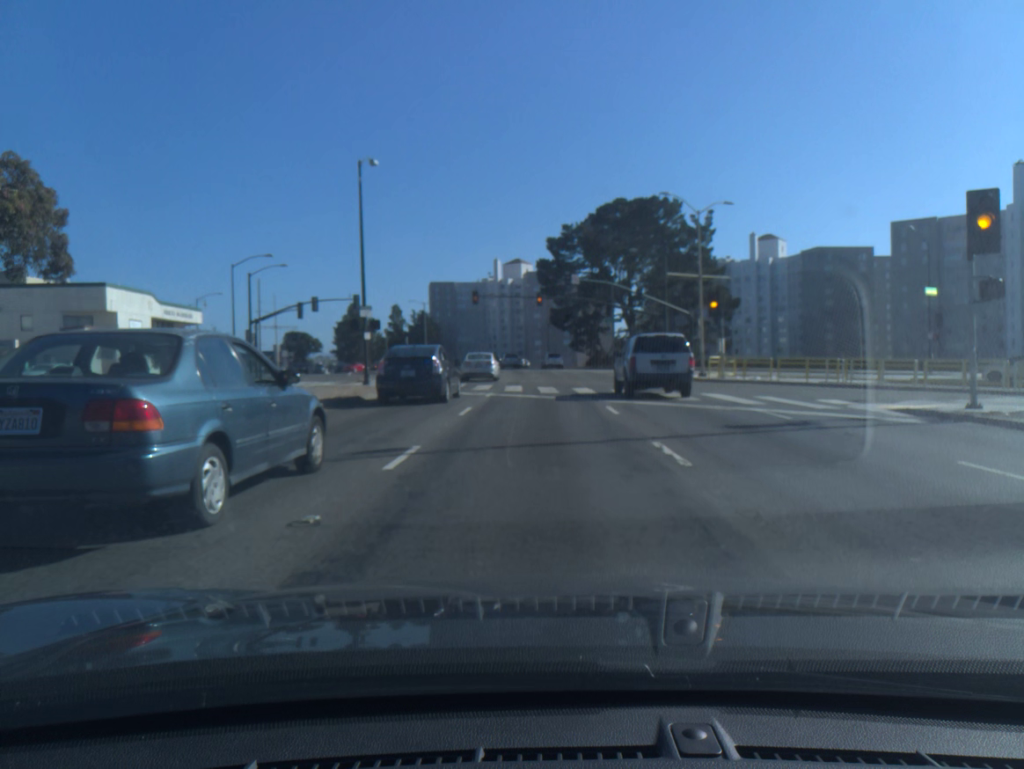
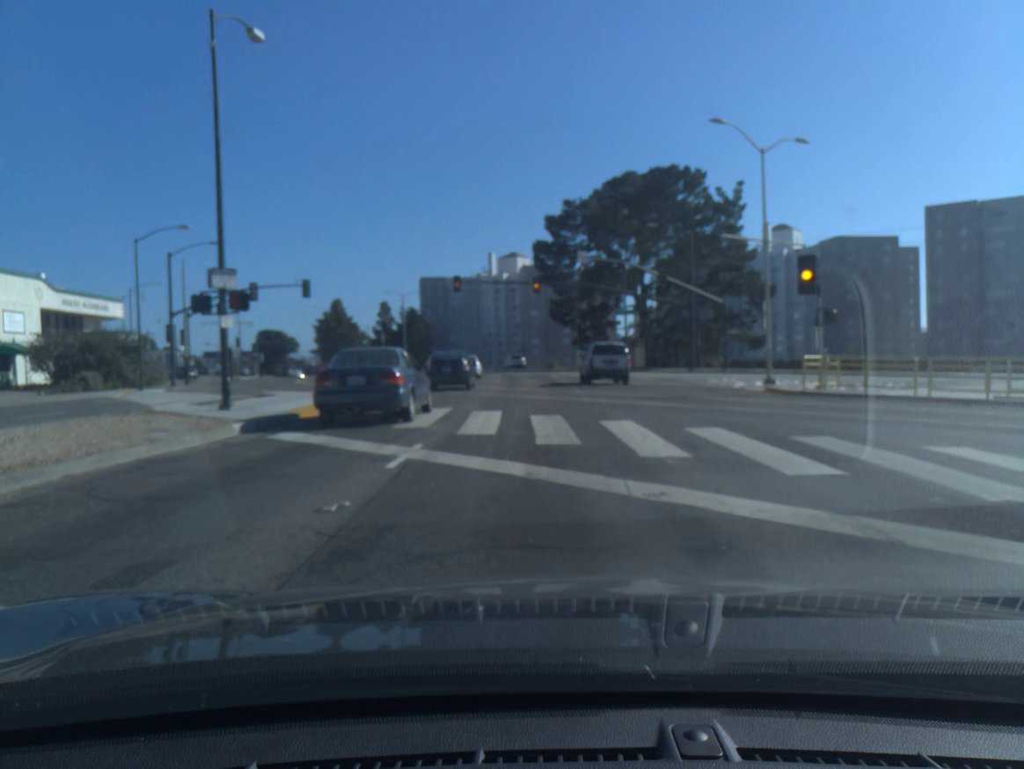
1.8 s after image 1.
(0.0, +14.9) m; 0°
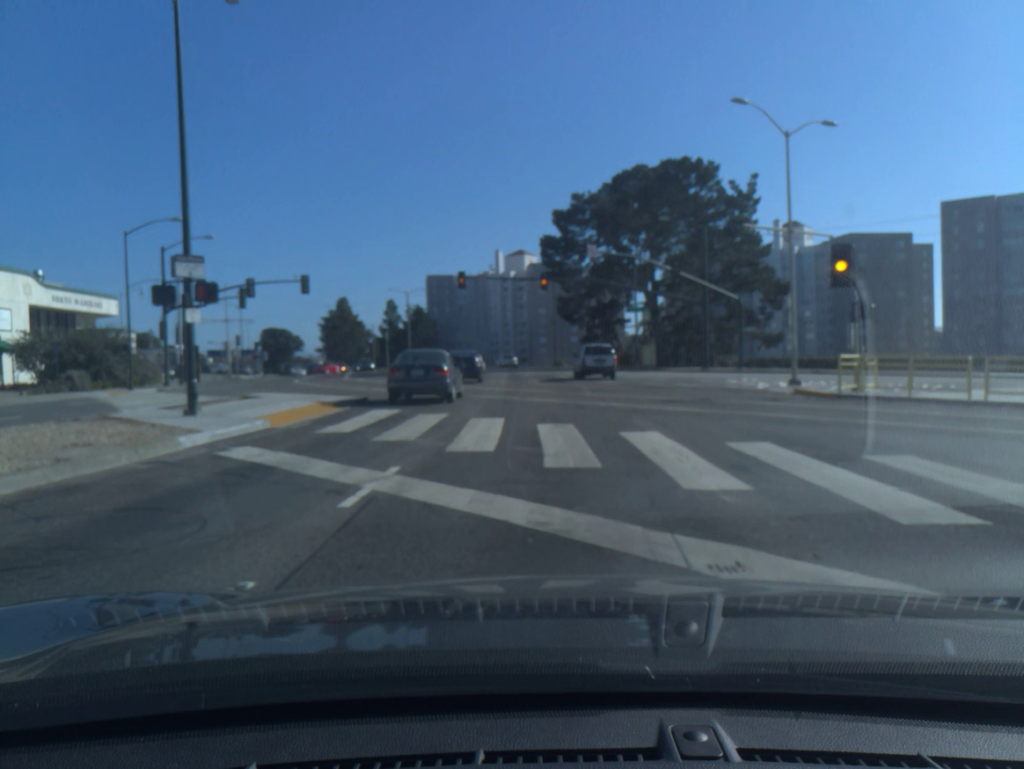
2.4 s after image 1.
(0.0, +2.4) m; -1°
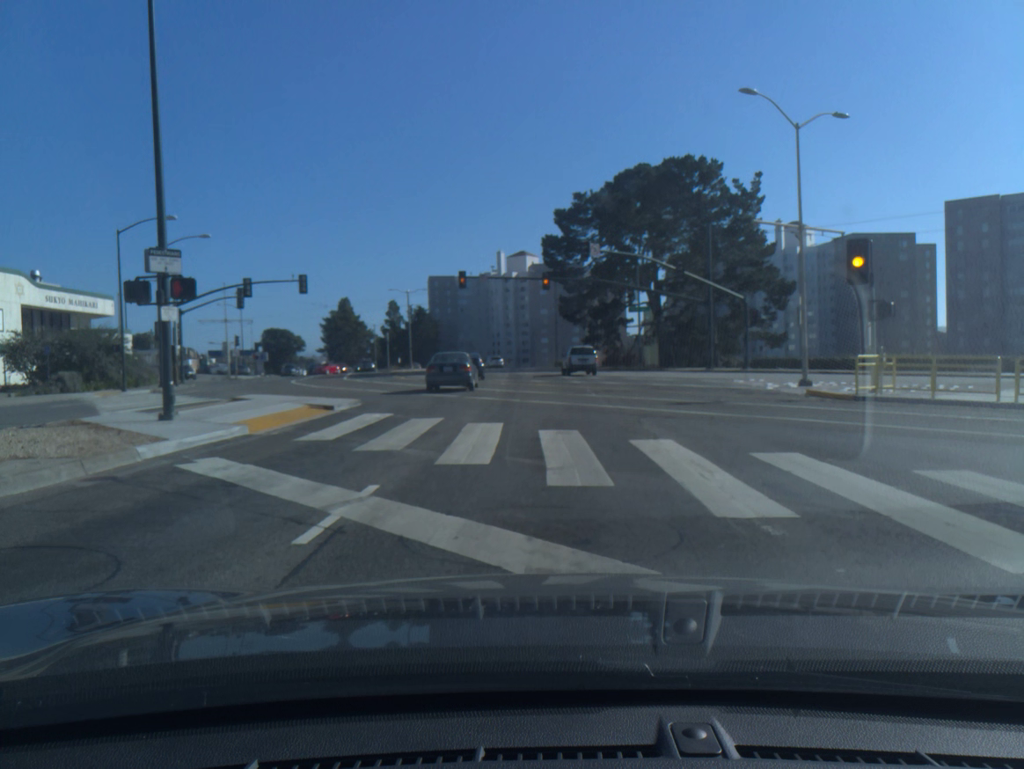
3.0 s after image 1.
(0.0, +1.3) m; +1°
